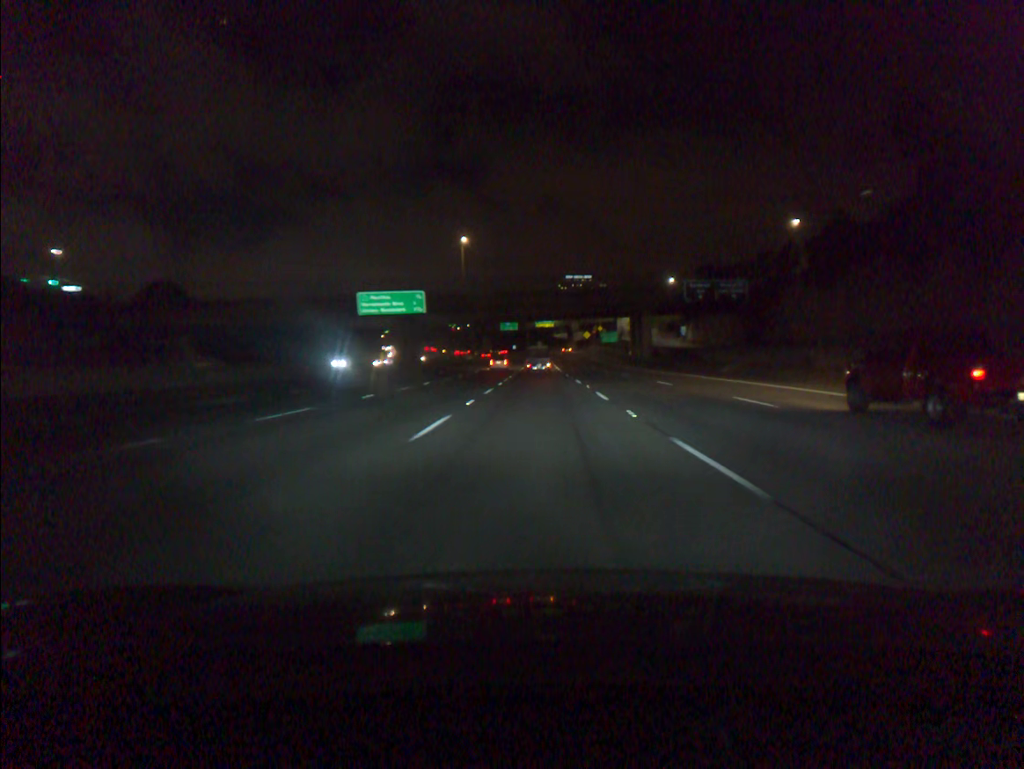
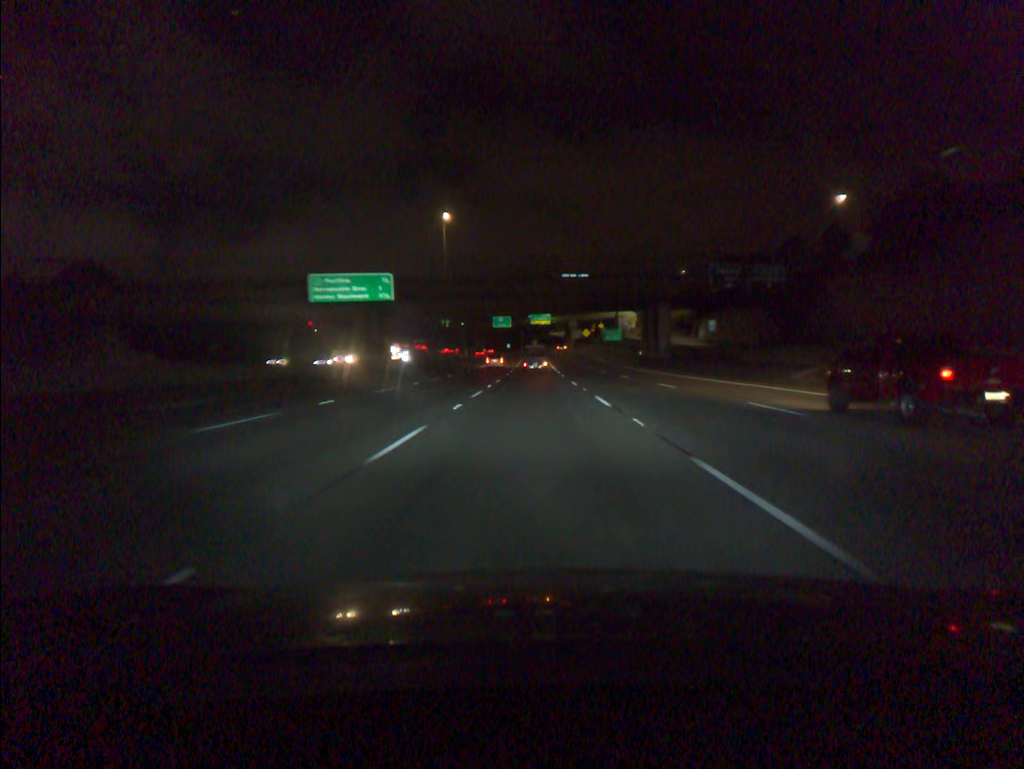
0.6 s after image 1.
(+0.1, +17.0) m; 0°
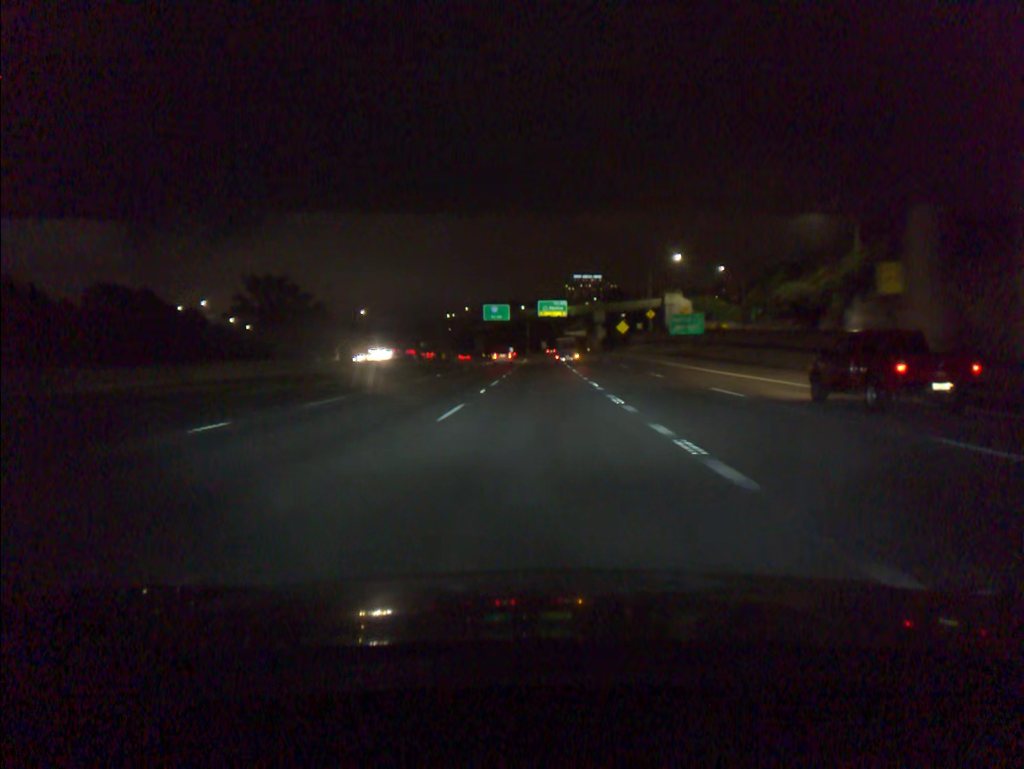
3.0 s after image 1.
(-0.4, +67.8) m; -1°
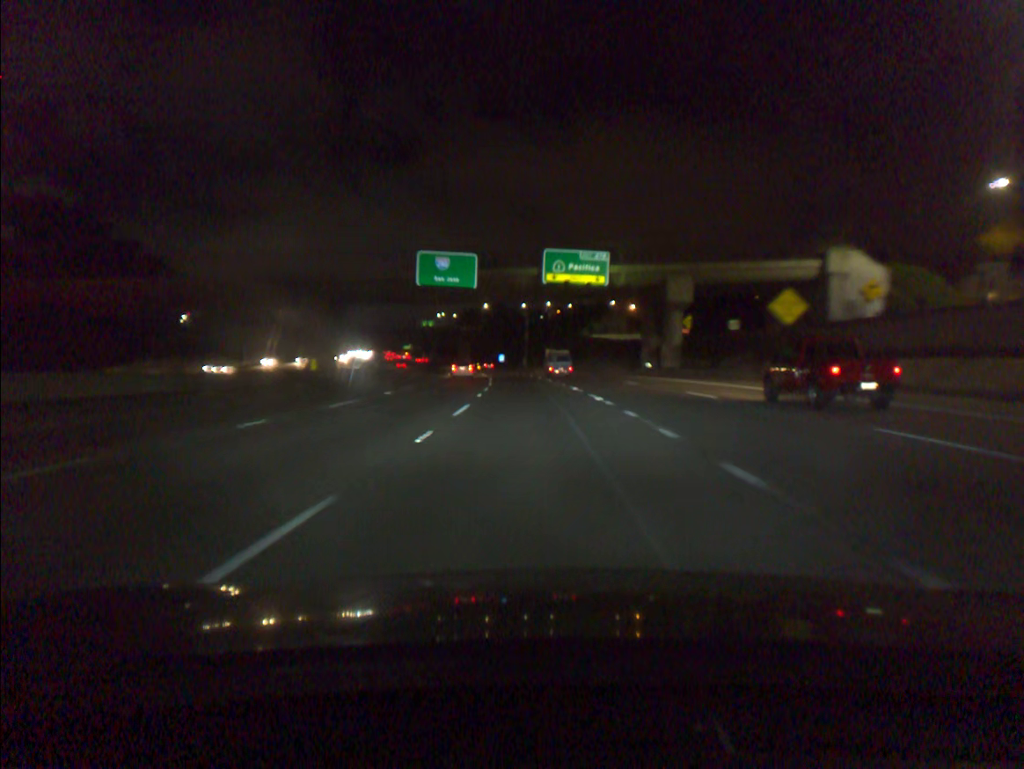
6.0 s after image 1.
(0.0, +85.1) m; 0°
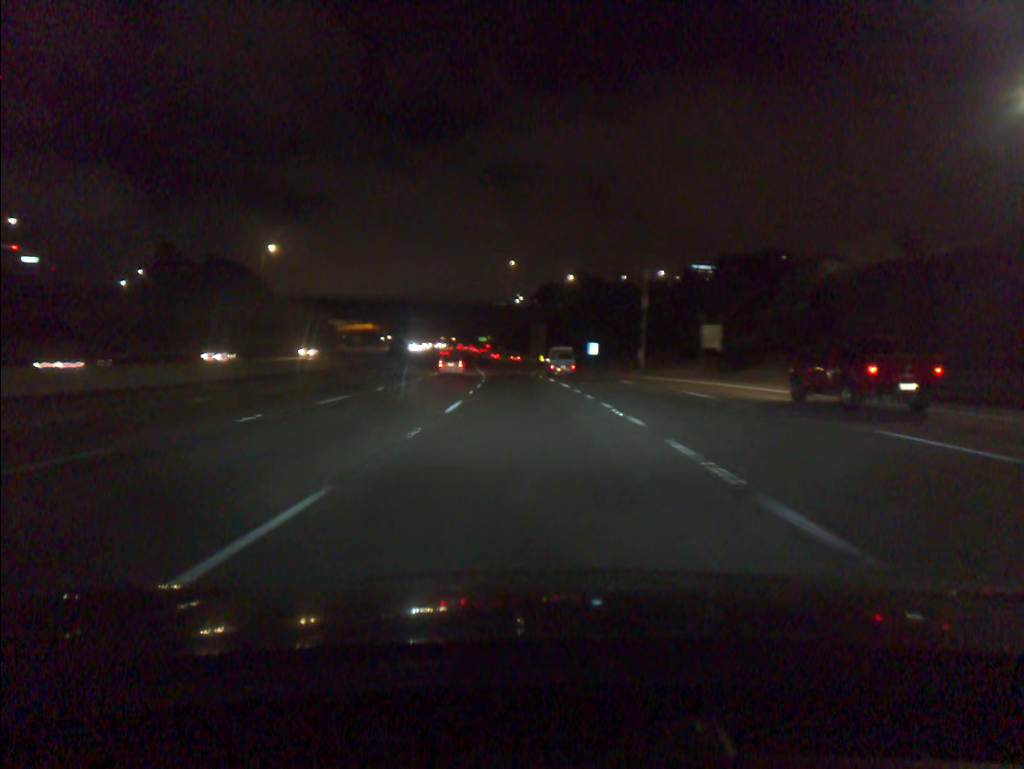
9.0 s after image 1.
(-4.1, +87.5) m; -6°
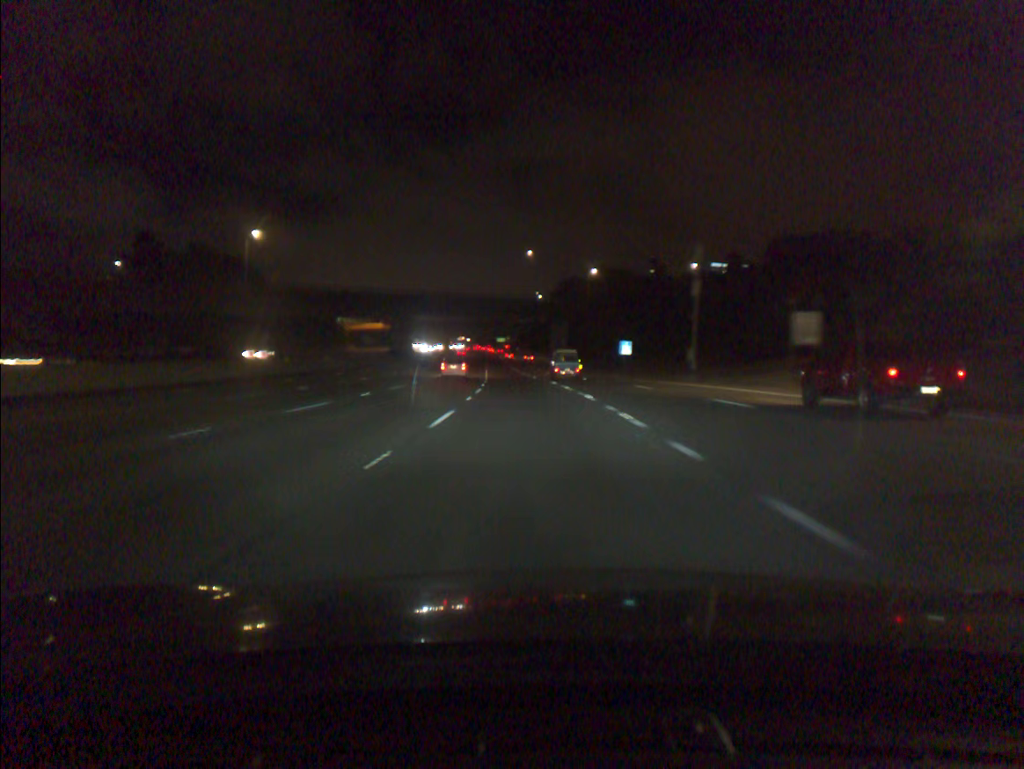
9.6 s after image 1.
(-0.2, +17.9) m; -1°
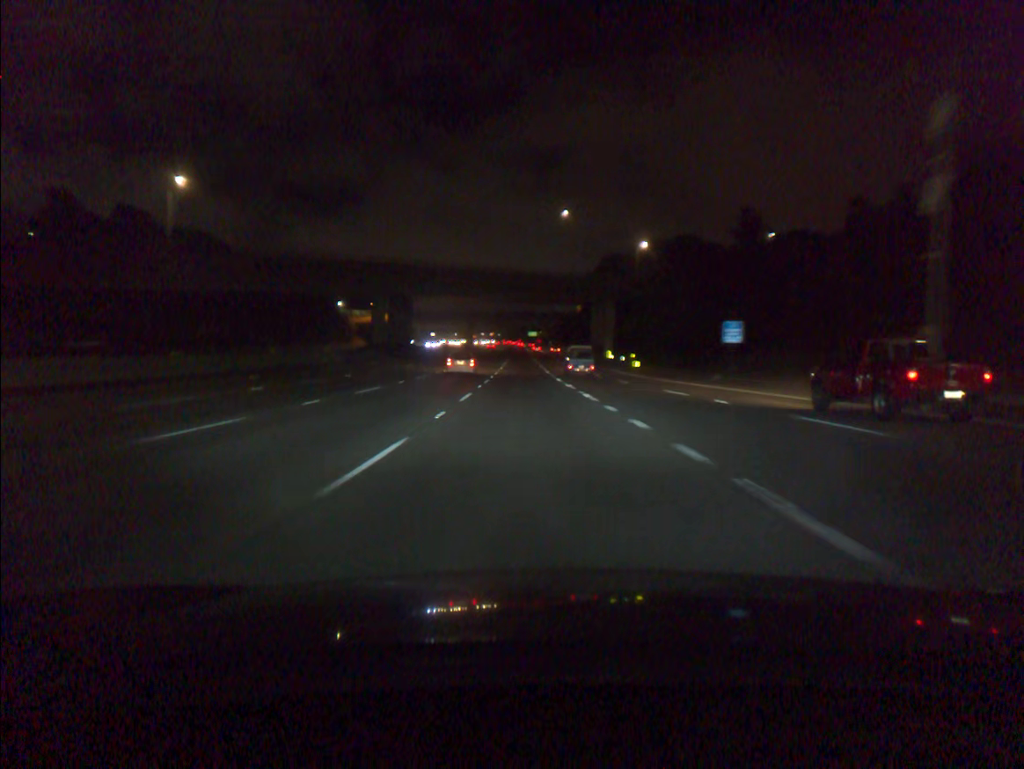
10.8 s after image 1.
(-0.8, +36.2) m; -2°
